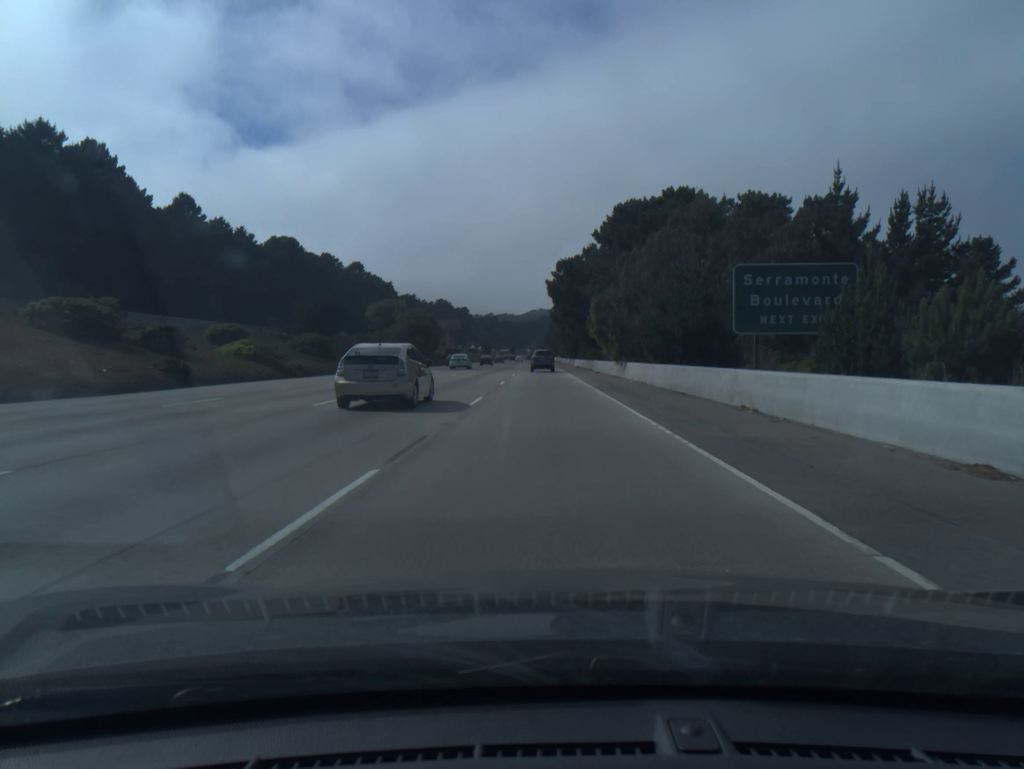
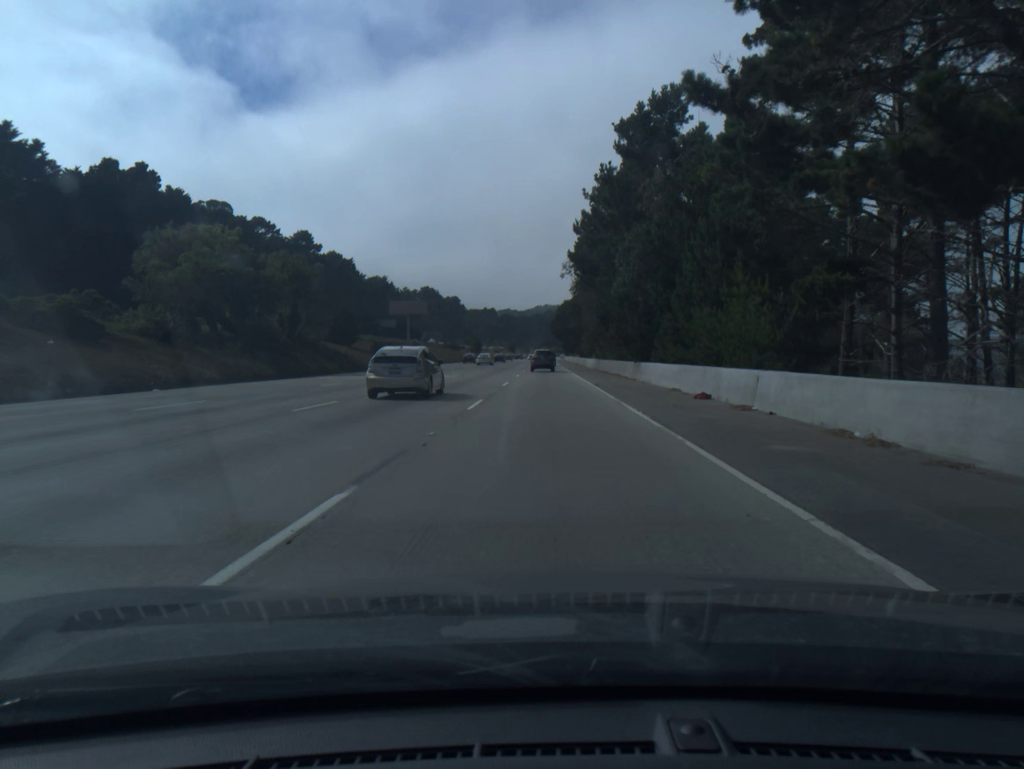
(-0.1, +74.4) m; 0°
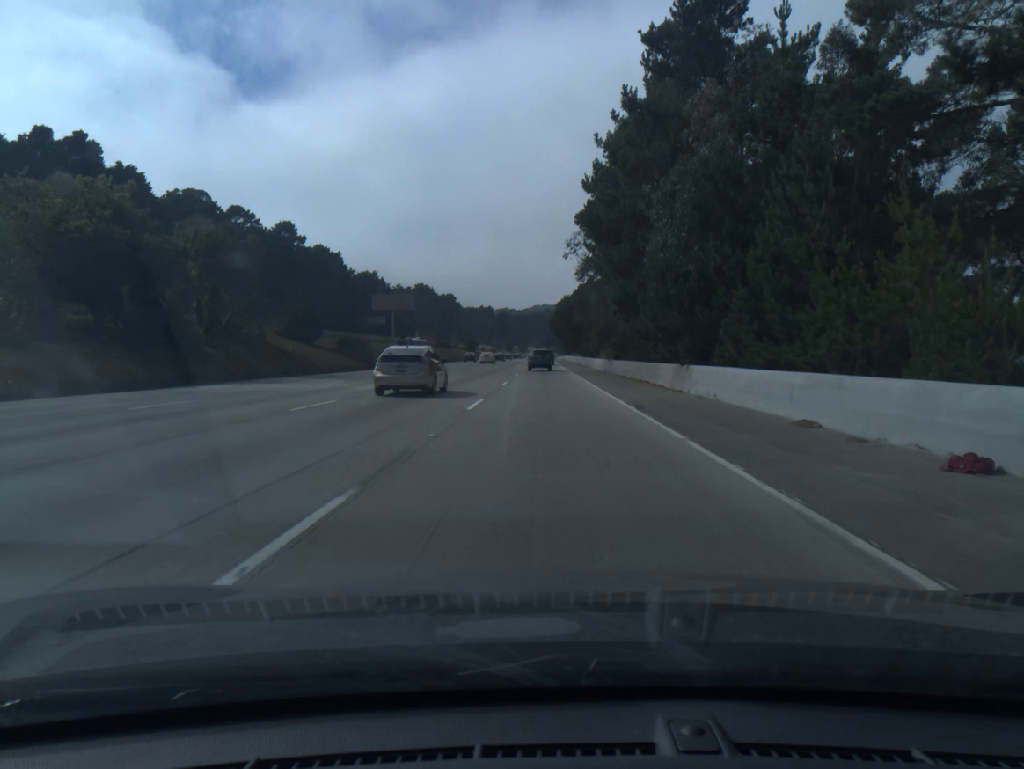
(0.0, +14.9) m; 0°
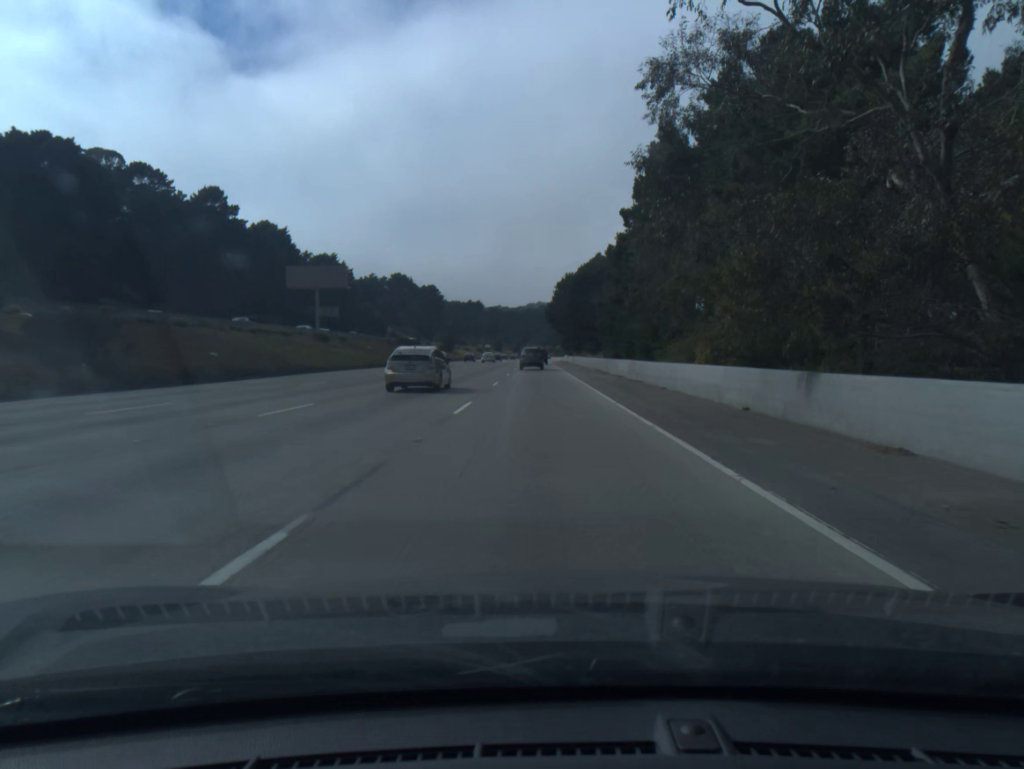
(+0.2, +45.0) m; 0°
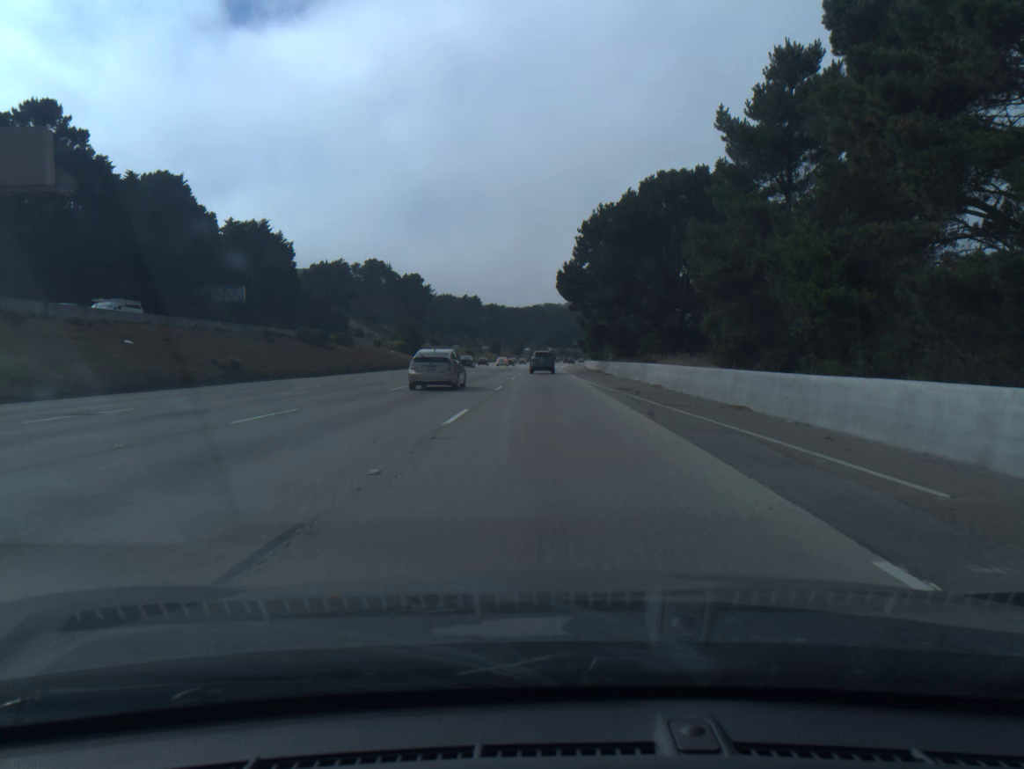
(-0.2, +60.4) m; 0°
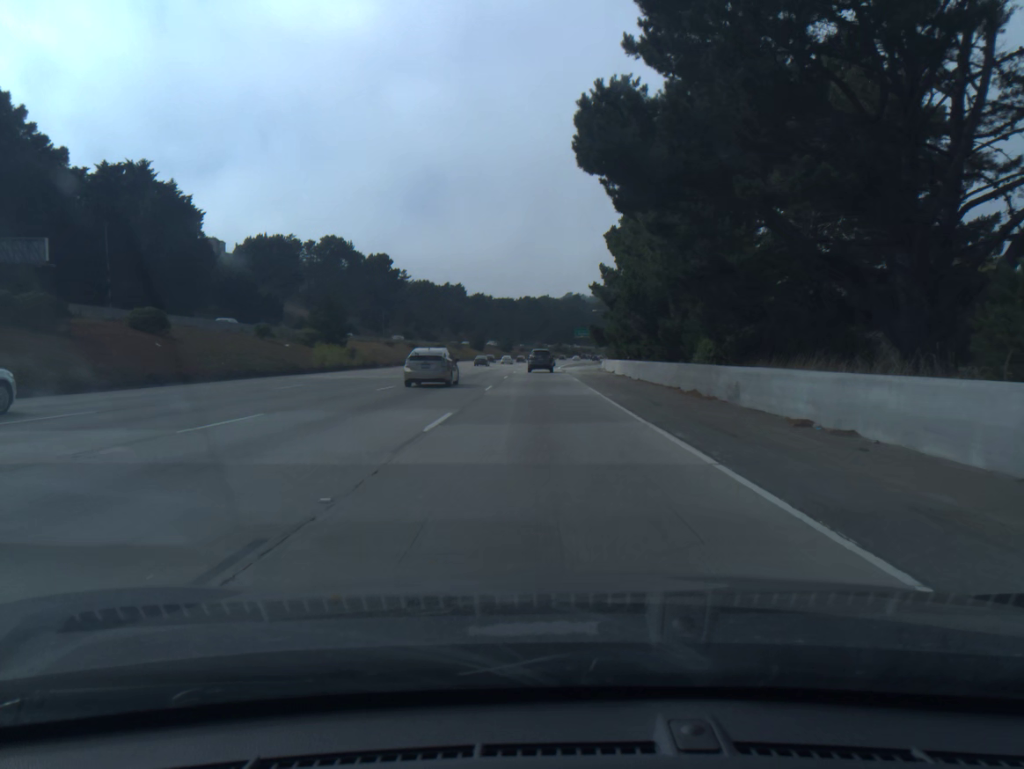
(+0.2, +45.4) m; 0°
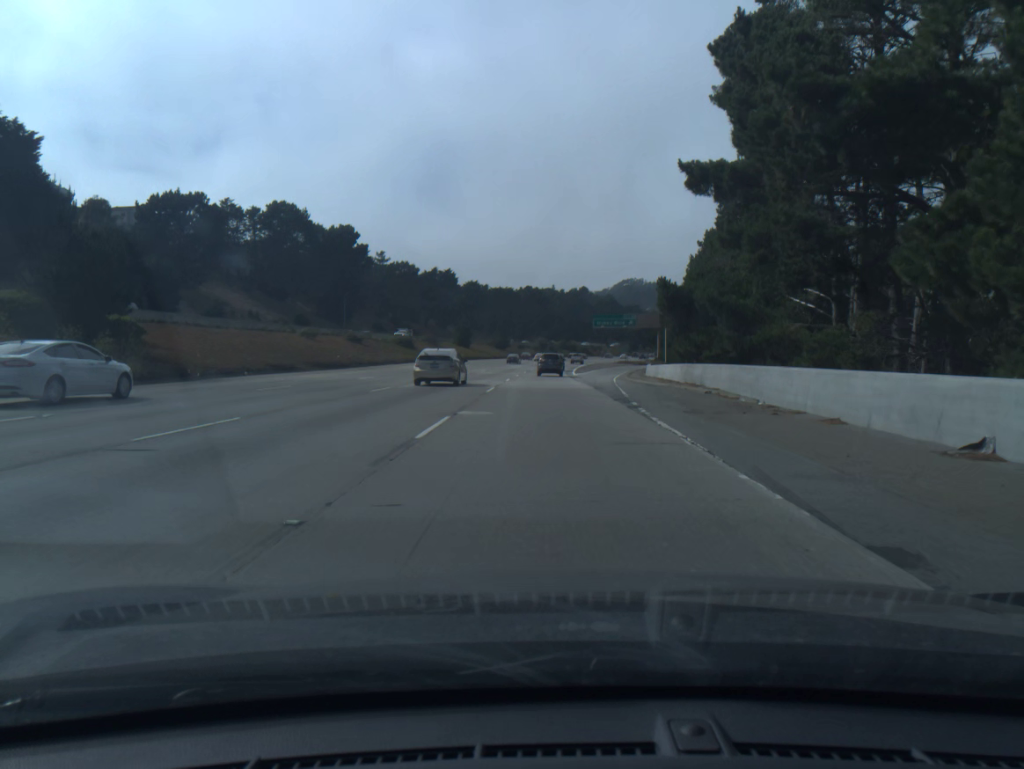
(-0.2, +45.3) m; 0°
